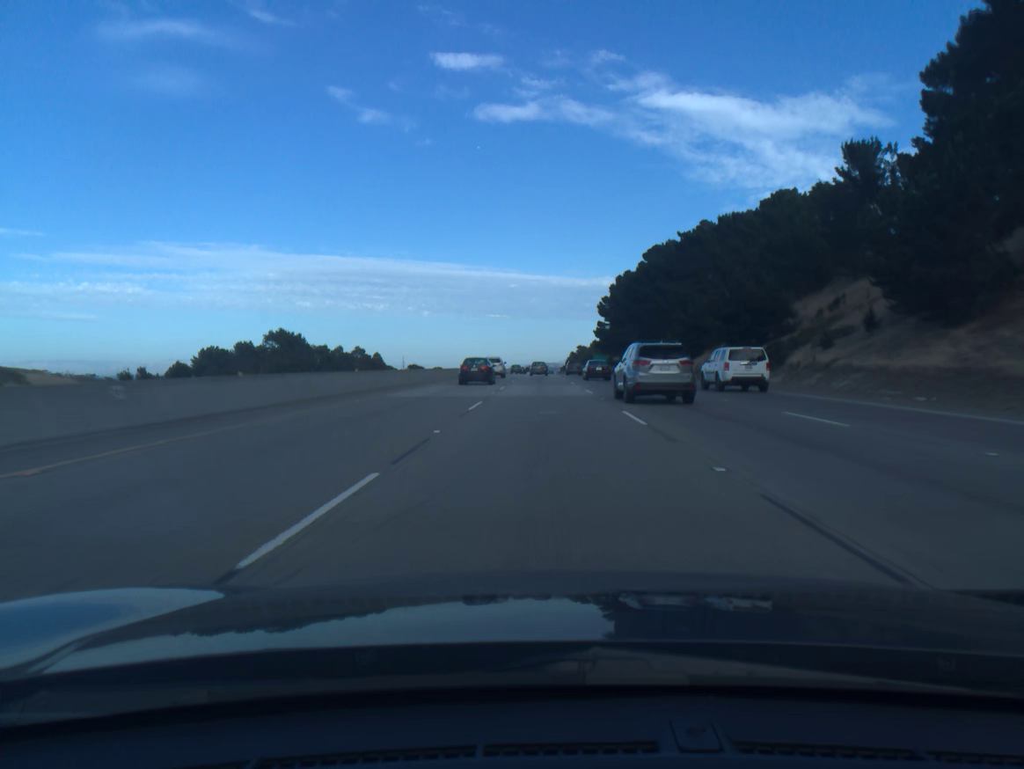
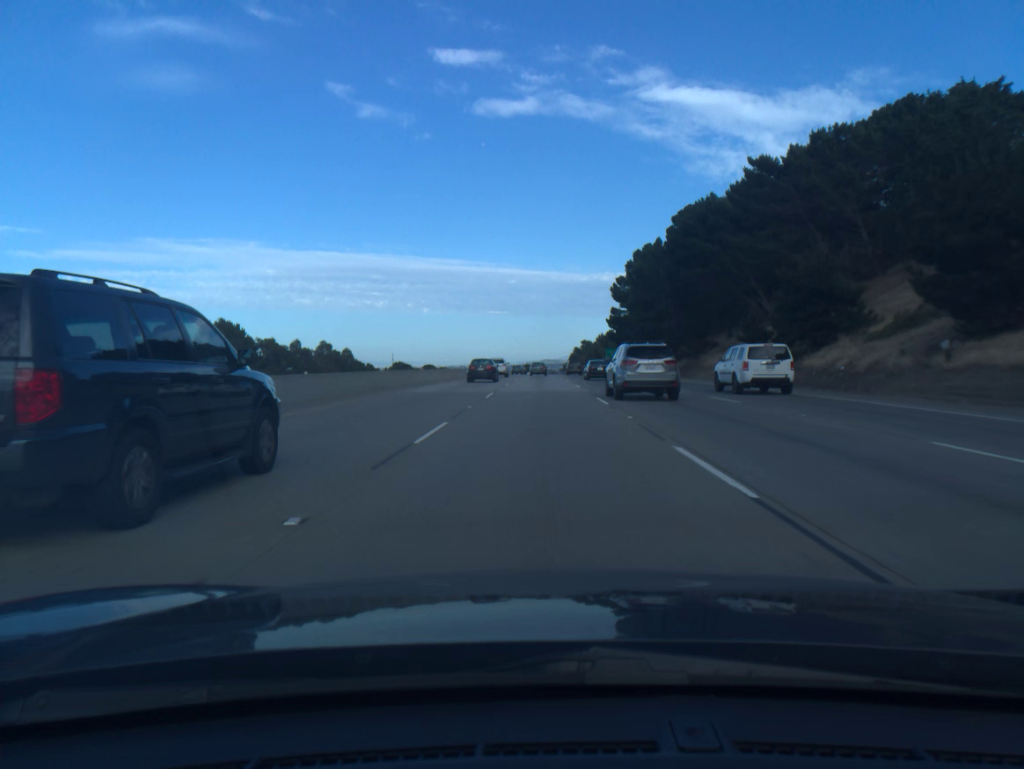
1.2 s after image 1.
(0.0, +36.9) m; 0°
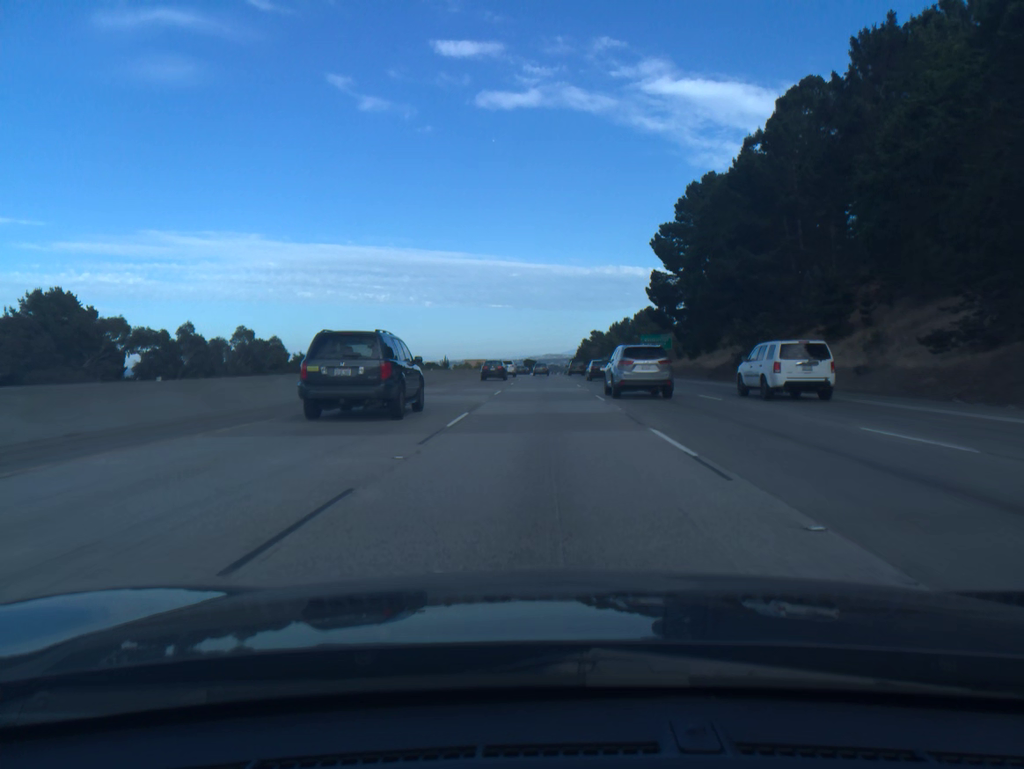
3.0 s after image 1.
(-0.2, +55.5) m; 0°
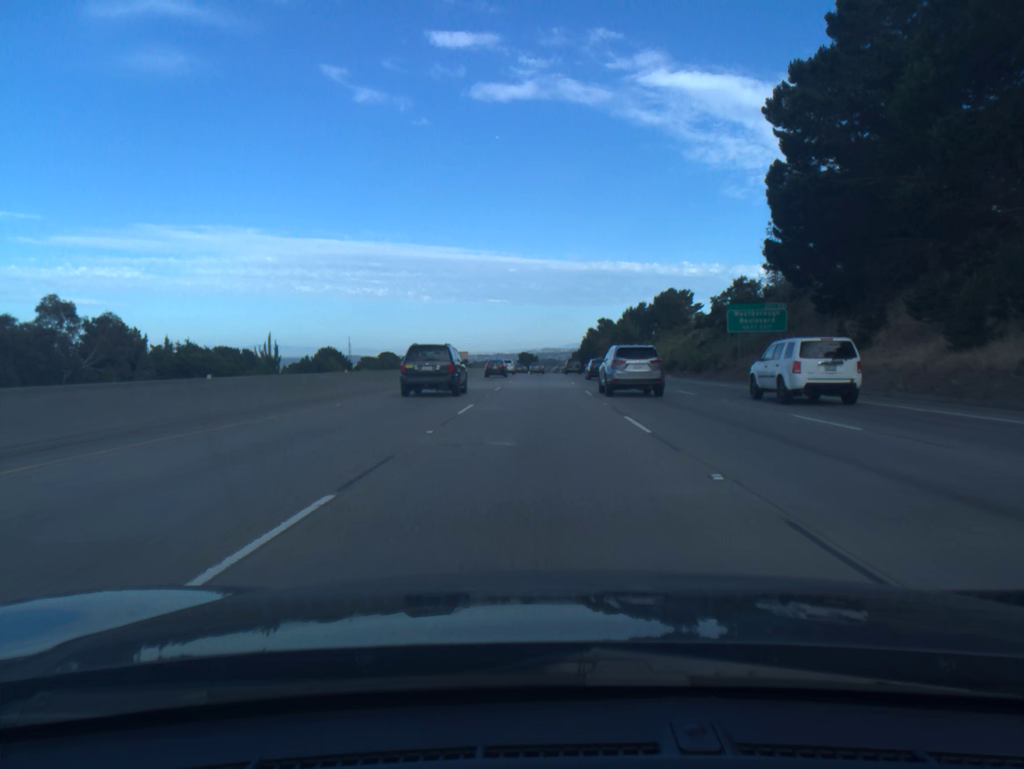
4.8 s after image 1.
(+0.2, +55.4) m; 0°
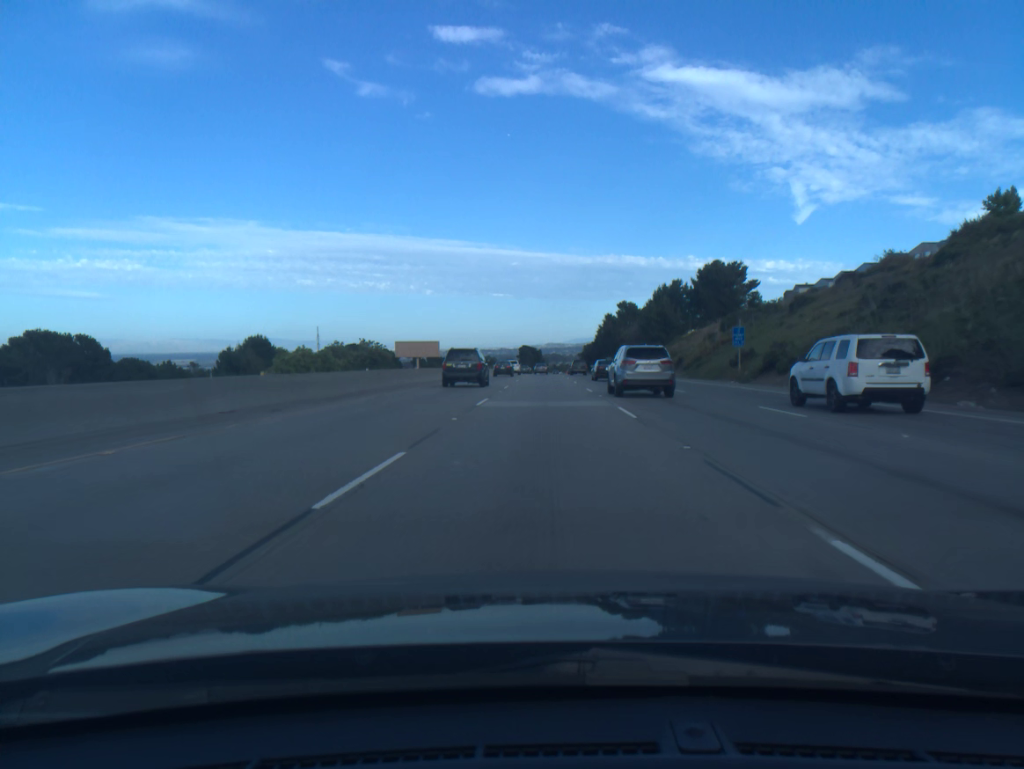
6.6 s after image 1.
(-0.2, +55.3) m; 0°
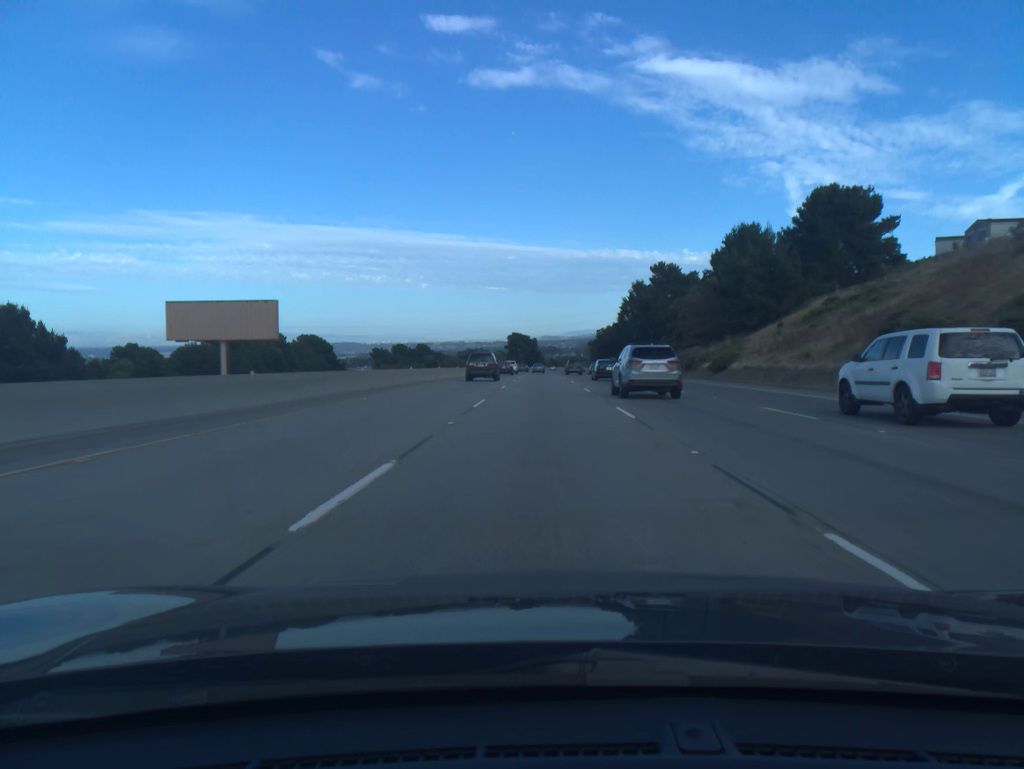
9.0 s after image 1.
(+0.2, +73.7) m; 0°
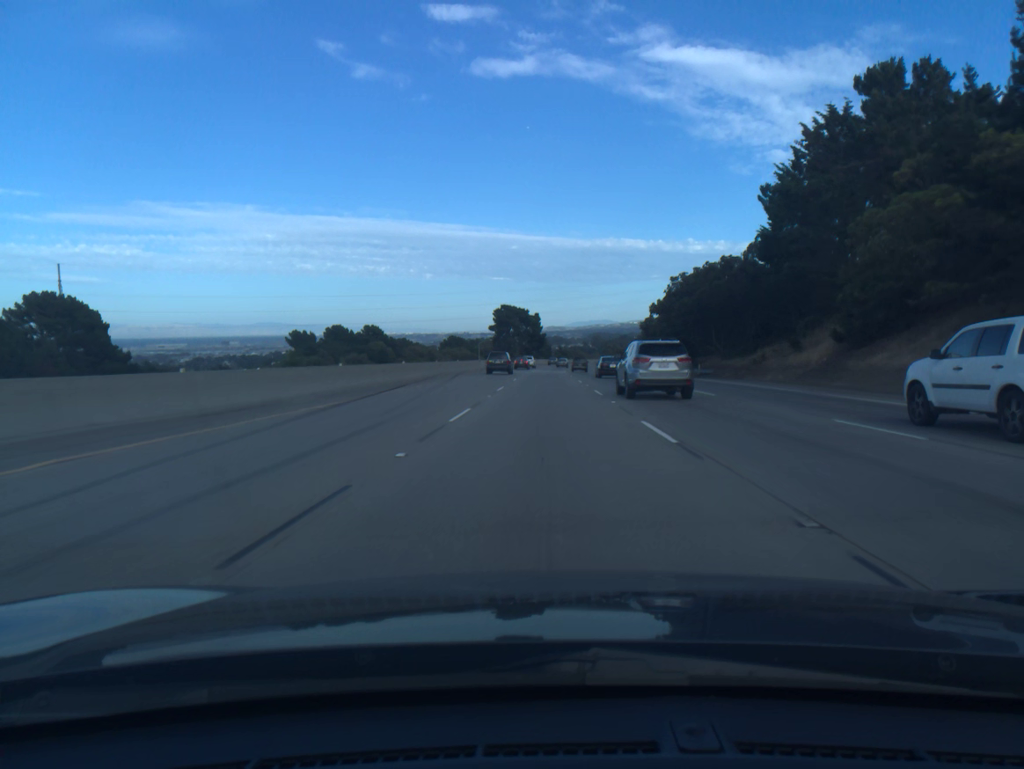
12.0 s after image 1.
(-0.1, +92.6) m; 0°
